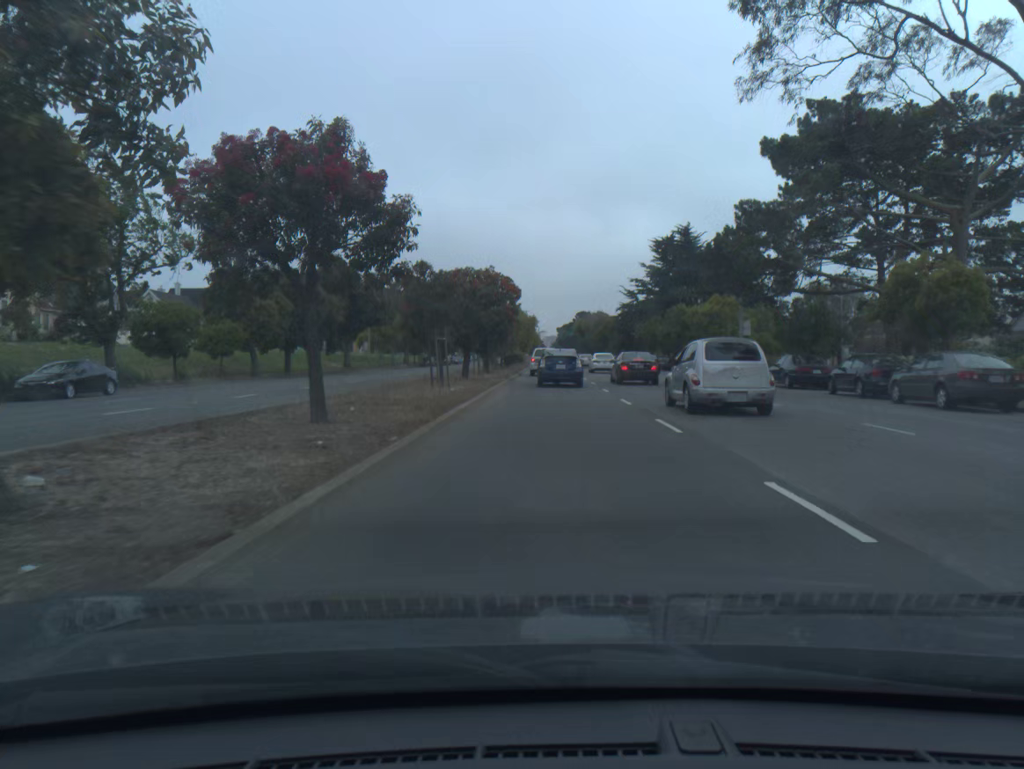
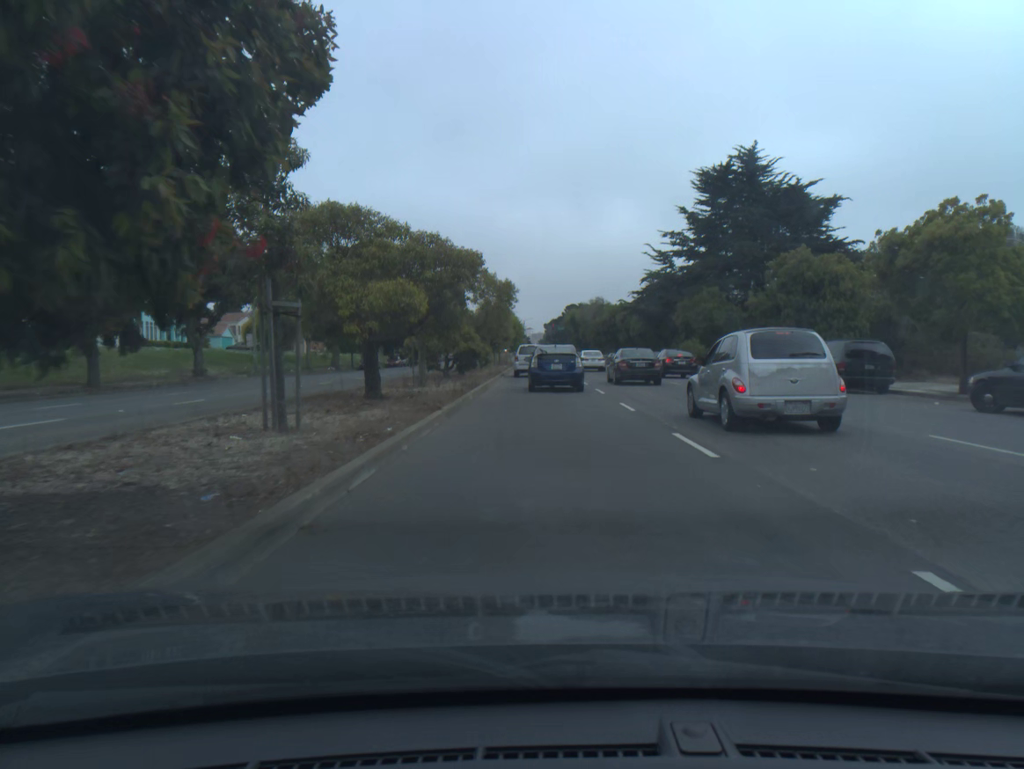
(+0.2, +32.3) m; +1°
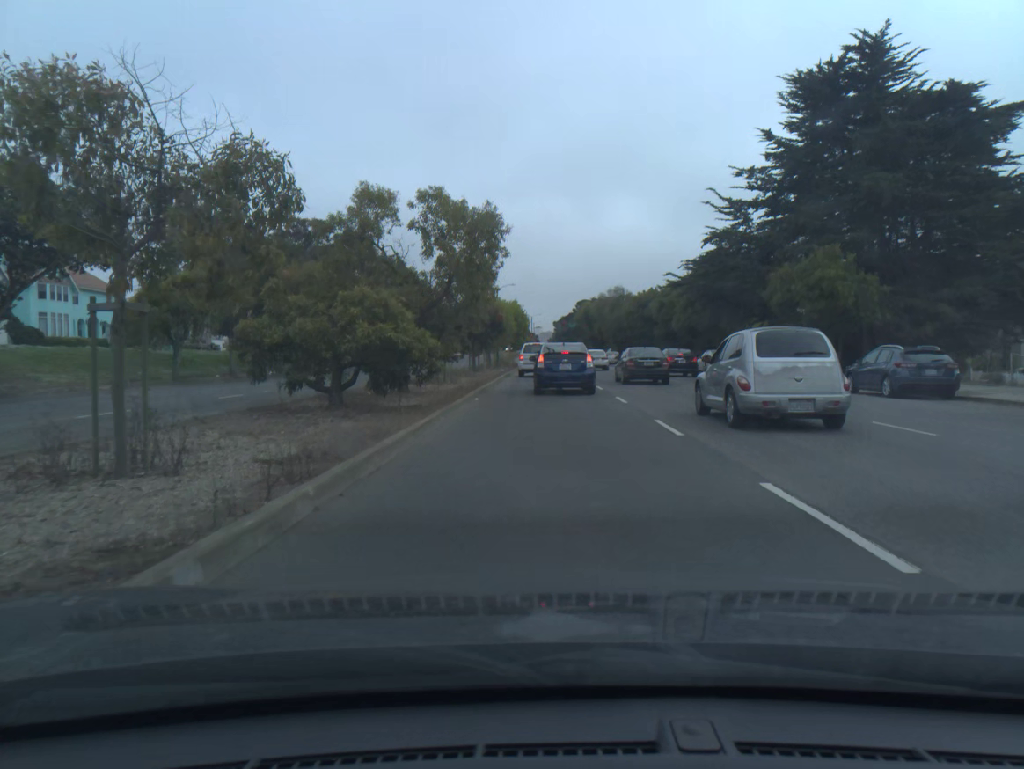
(-0.1, +19.4) m; 0°
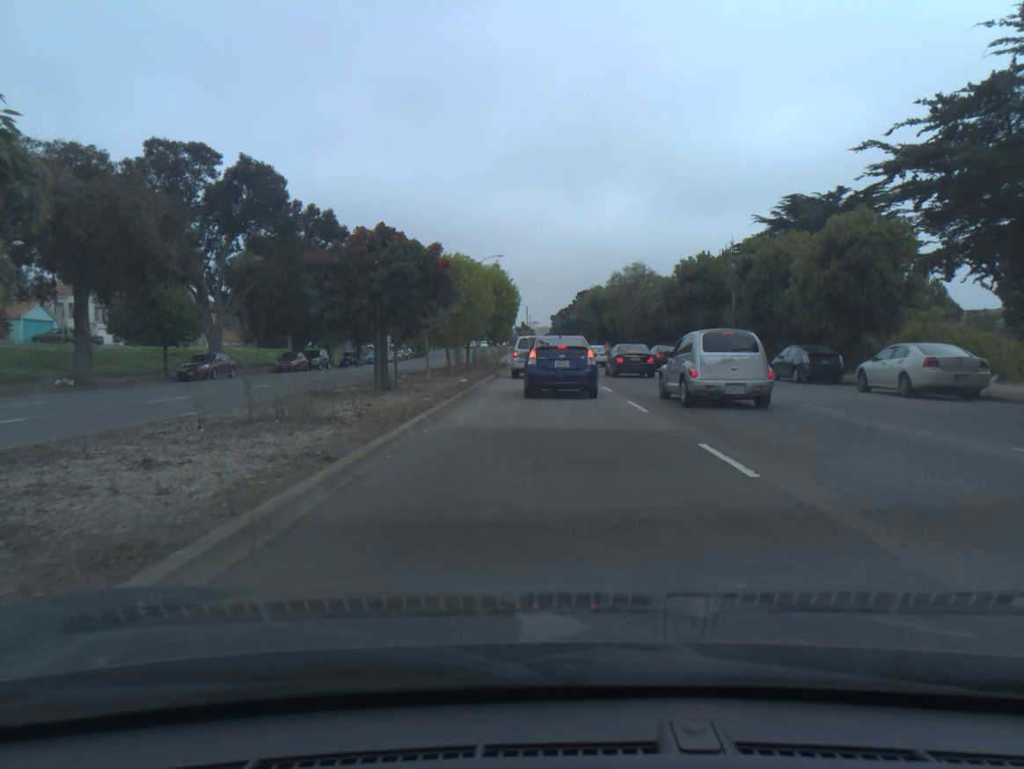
(-0.1, +25.7) m; 0°
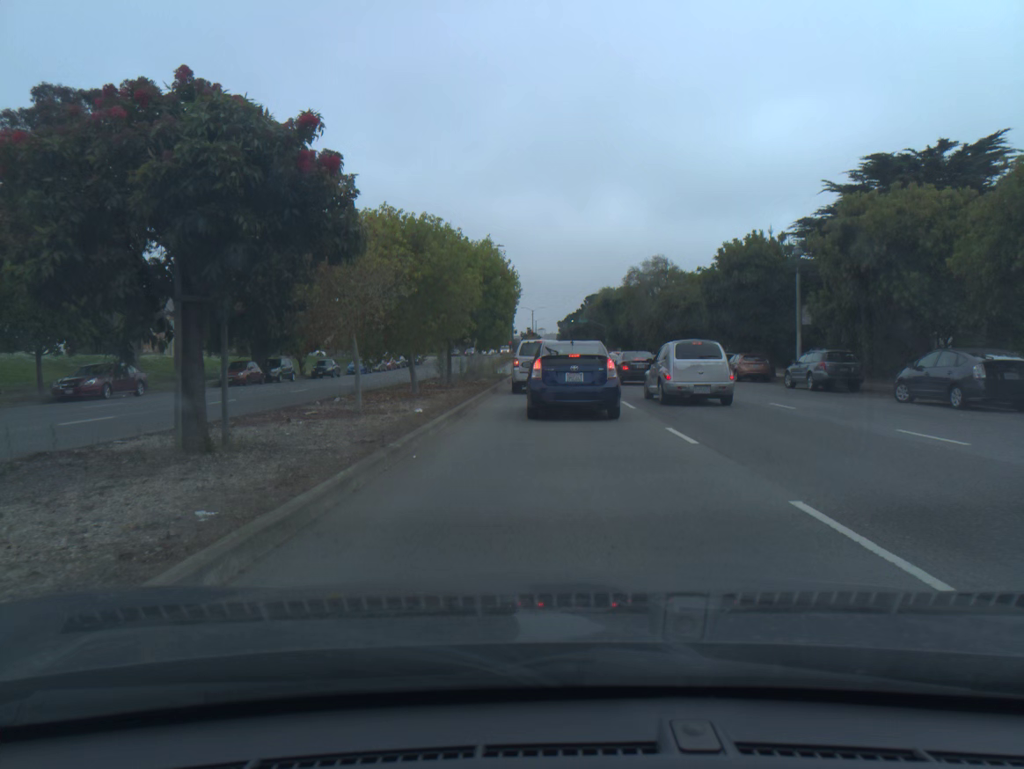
(0.0, +11.3) m; -1°
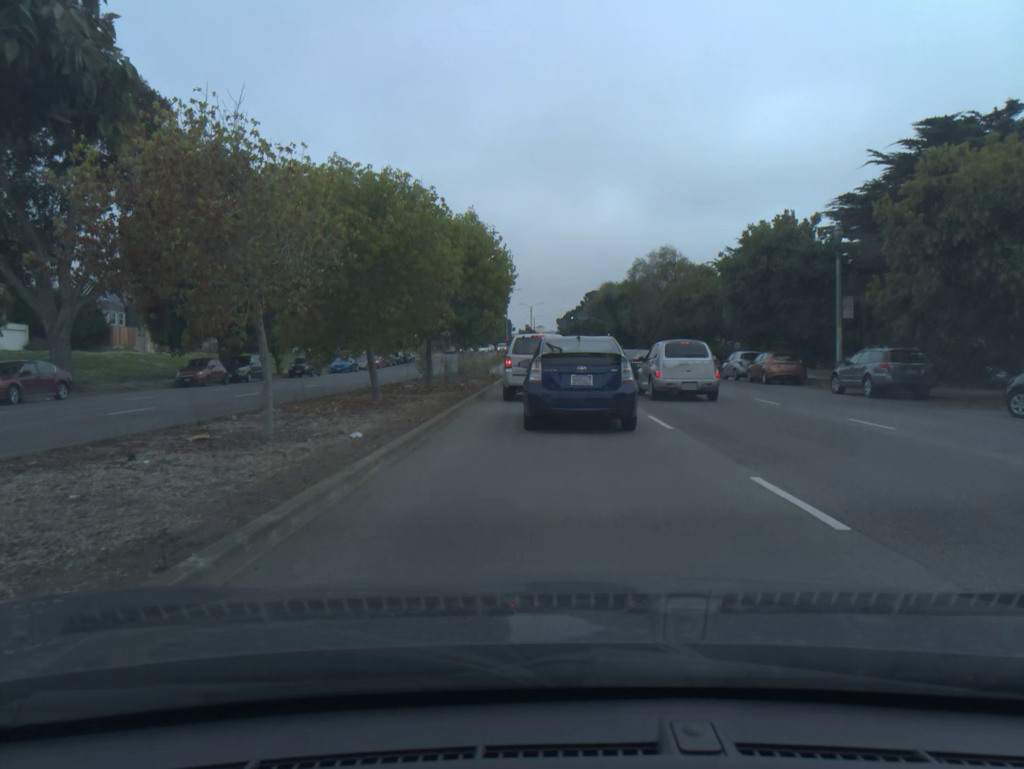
(0.0, +5.4) m; 0°
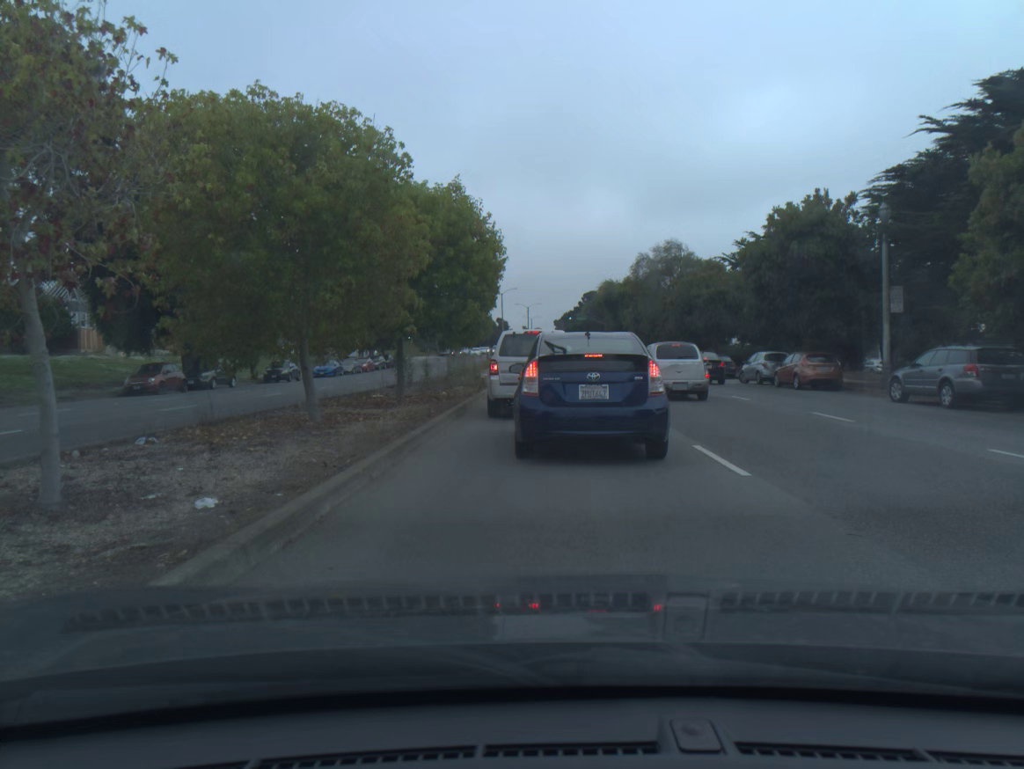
(0.0, +4.9) m; 0°
